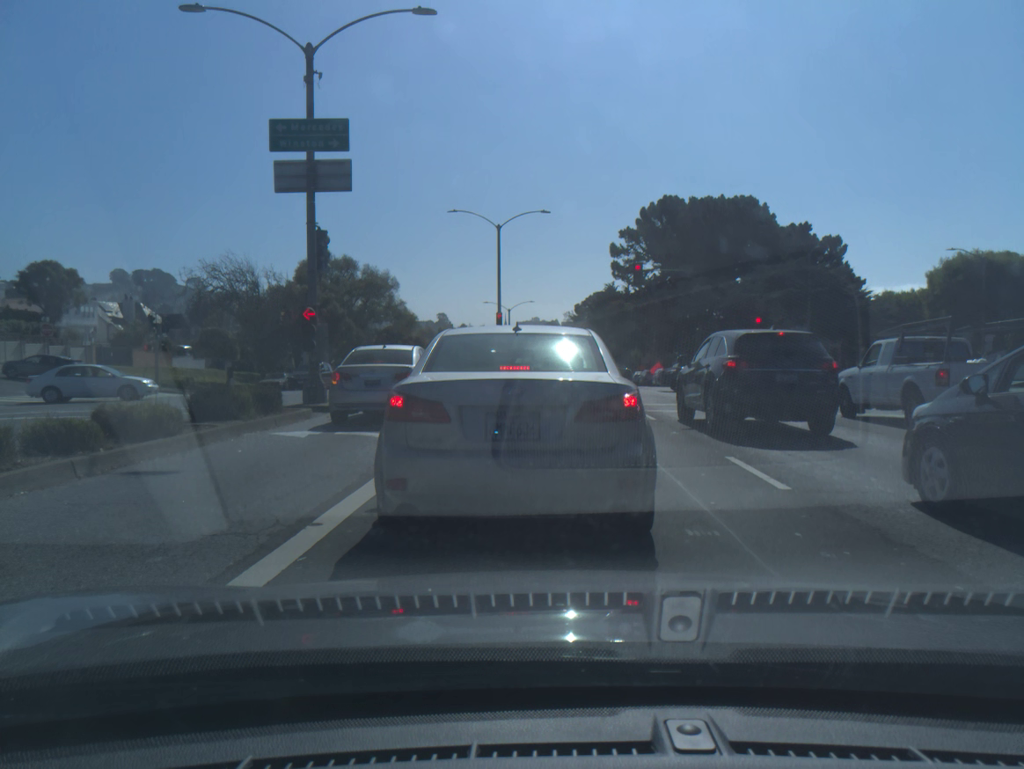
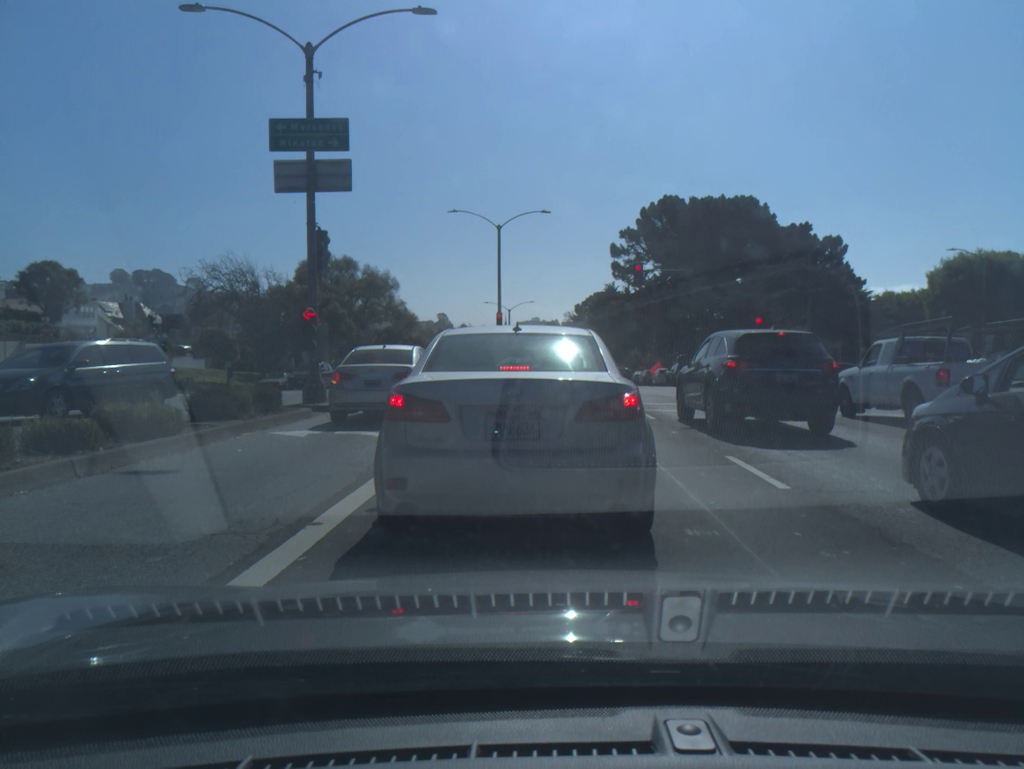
(0.0, 0.0) m; 0°
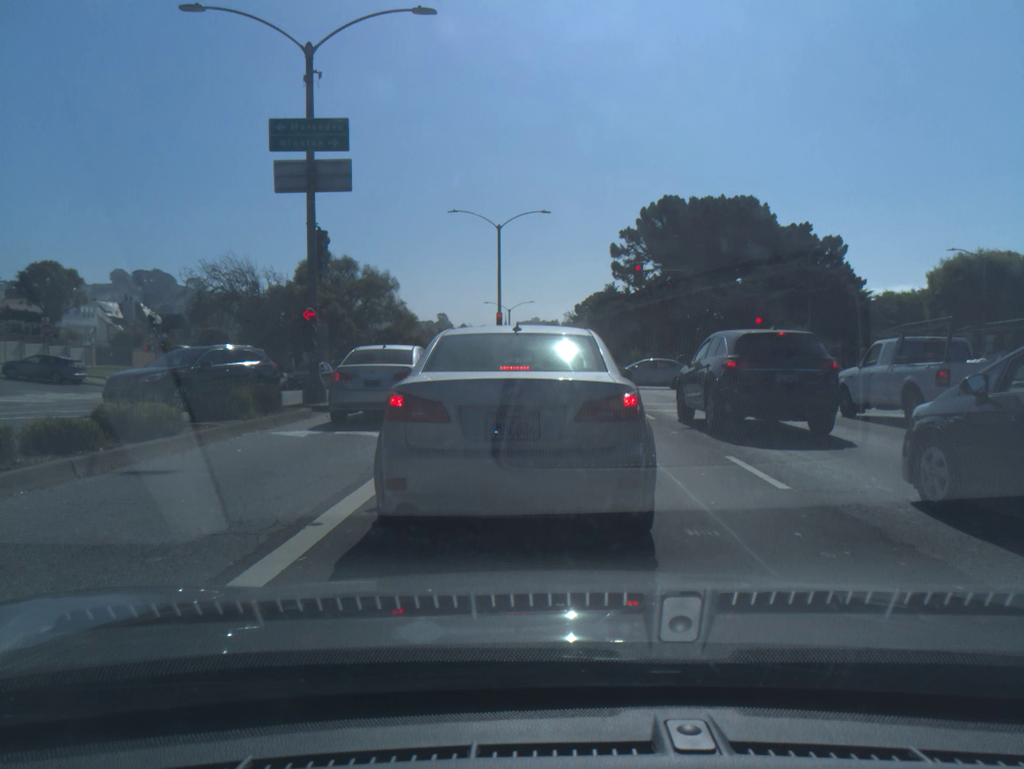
(0.0, 0.0) m; 0°
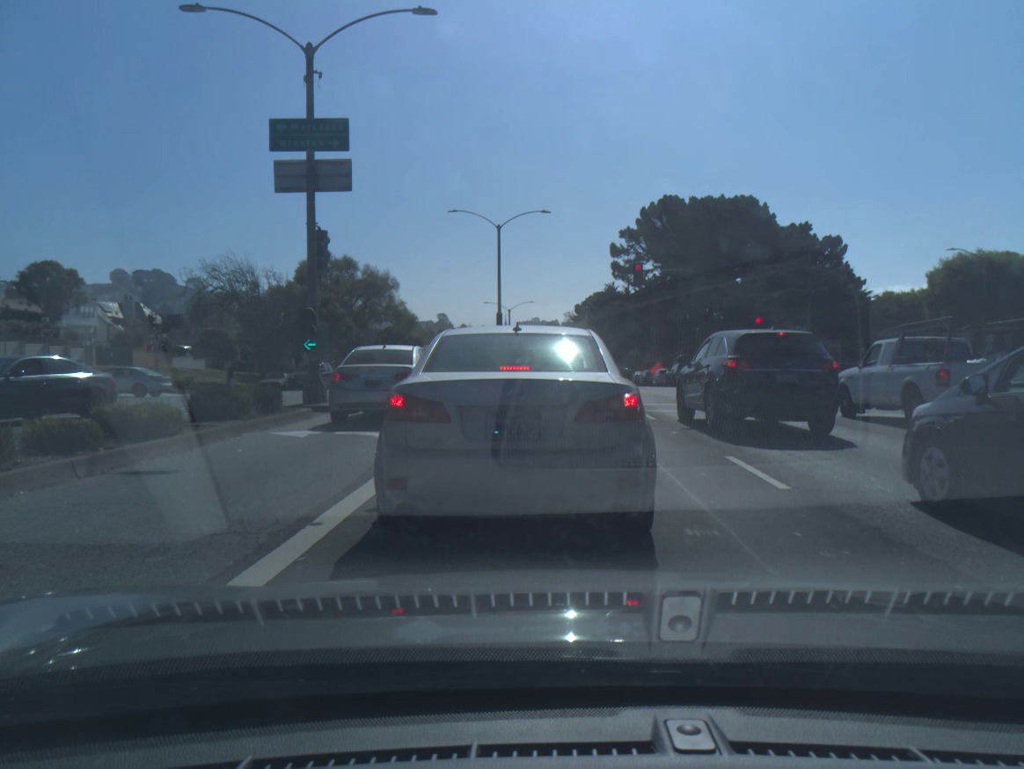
(0.0, 0.0) m; 0°
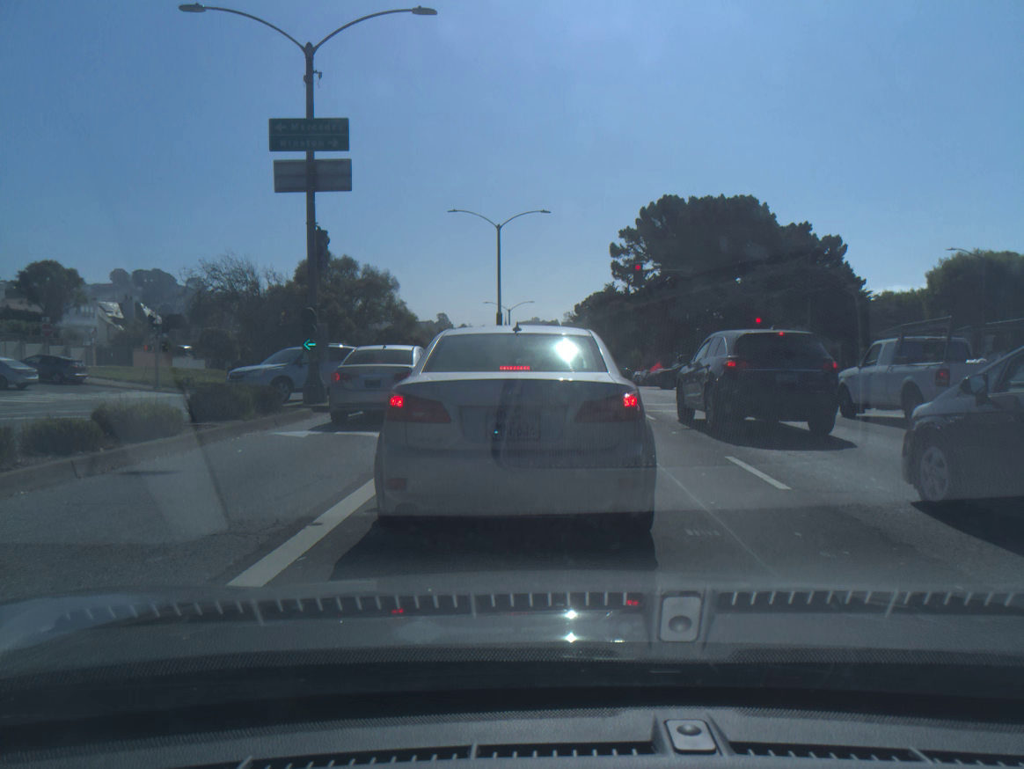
(0.0, 0.0) m; 0°
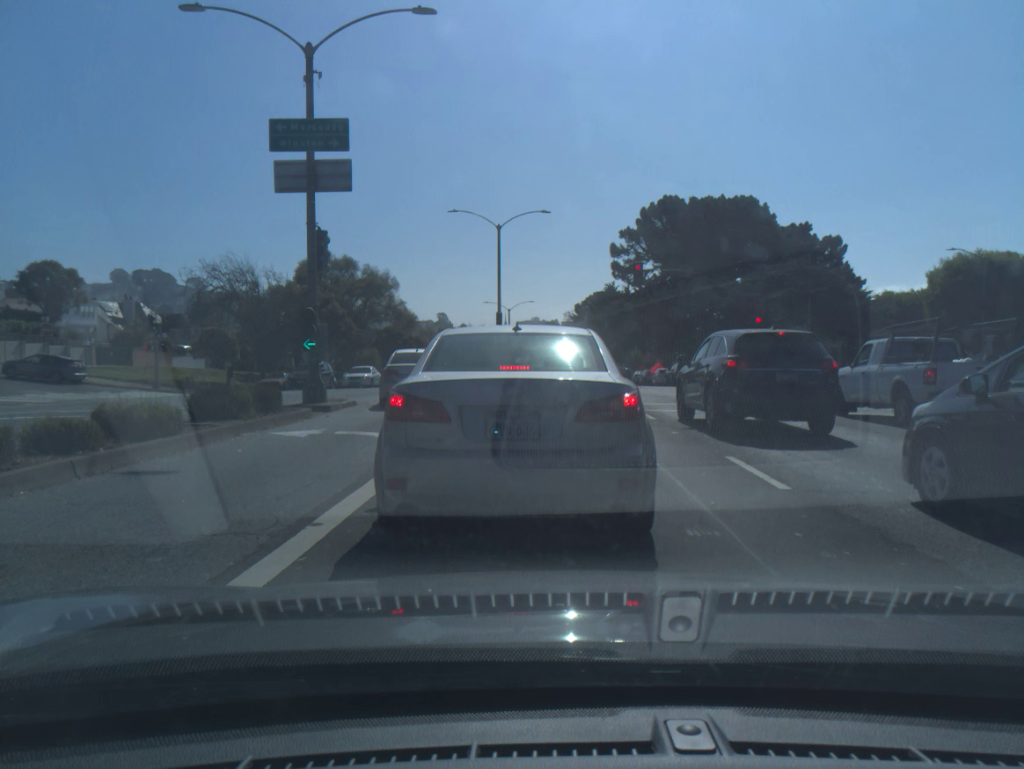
(0.0, 0.0) m; 0°
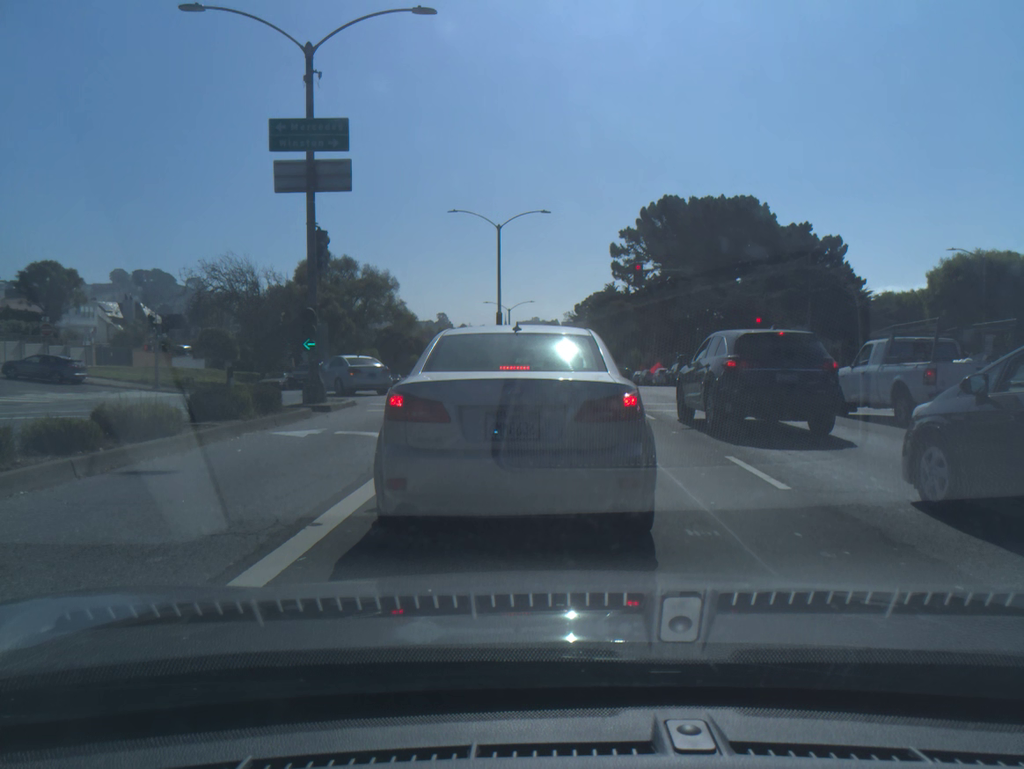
(0.0, 0.0) m; 0°
